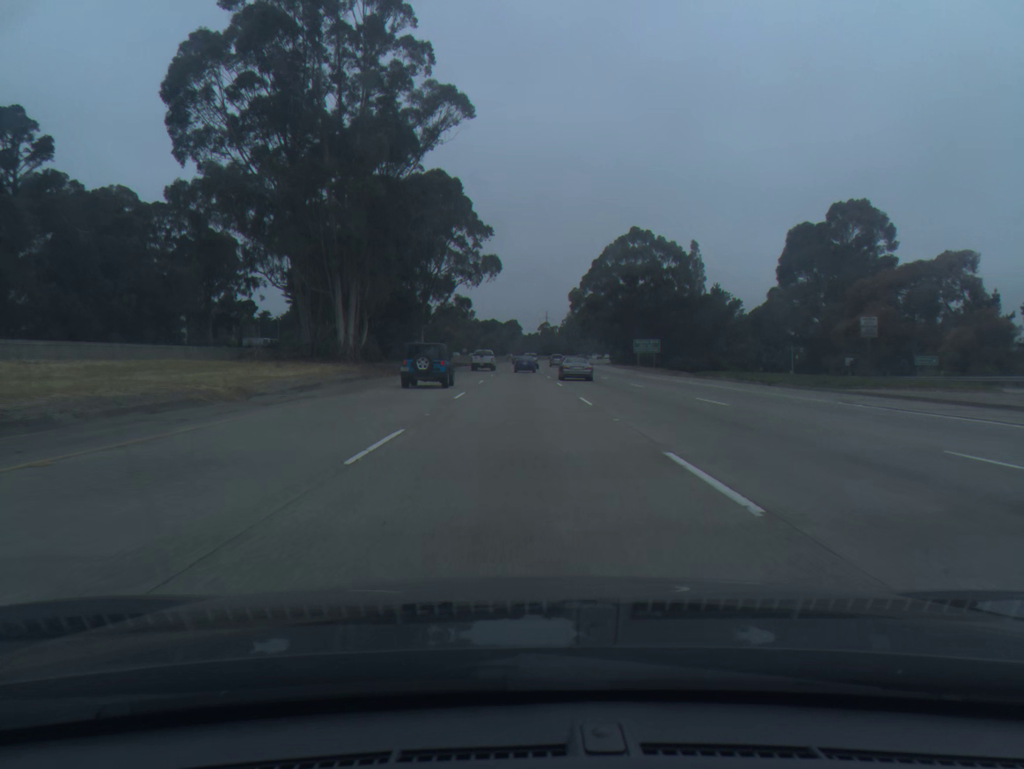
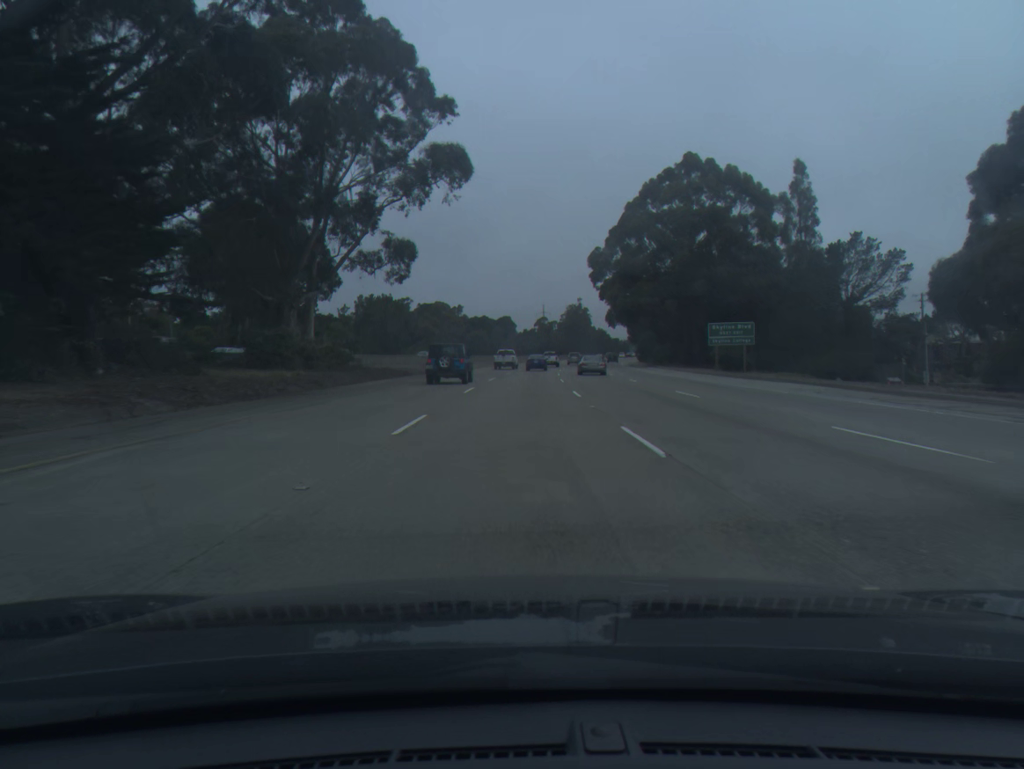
(-0.1, +54.6) m; 0°
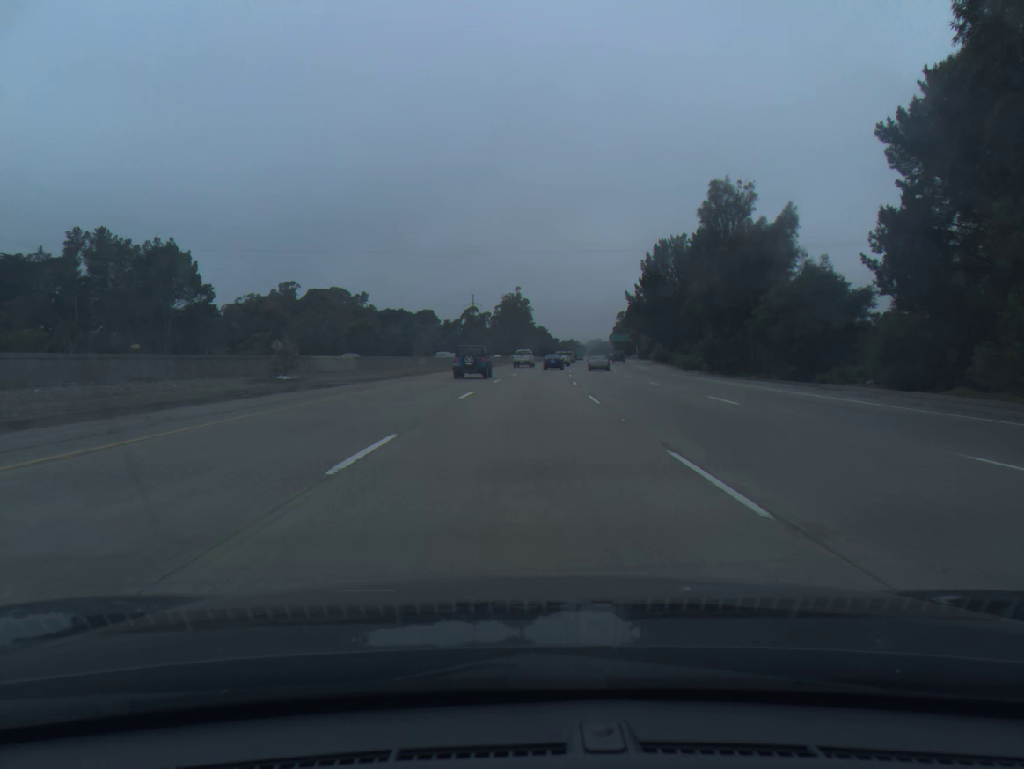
(+3.2, +92.0) m; +5°
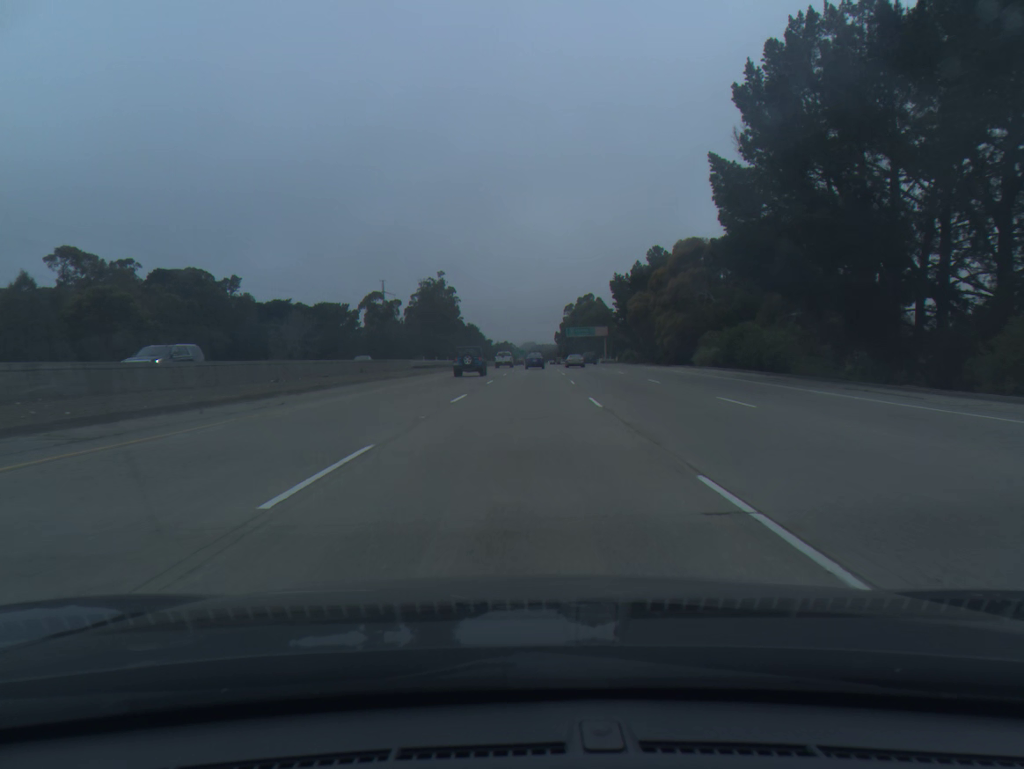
(+3.3, +74.7) m; +5°
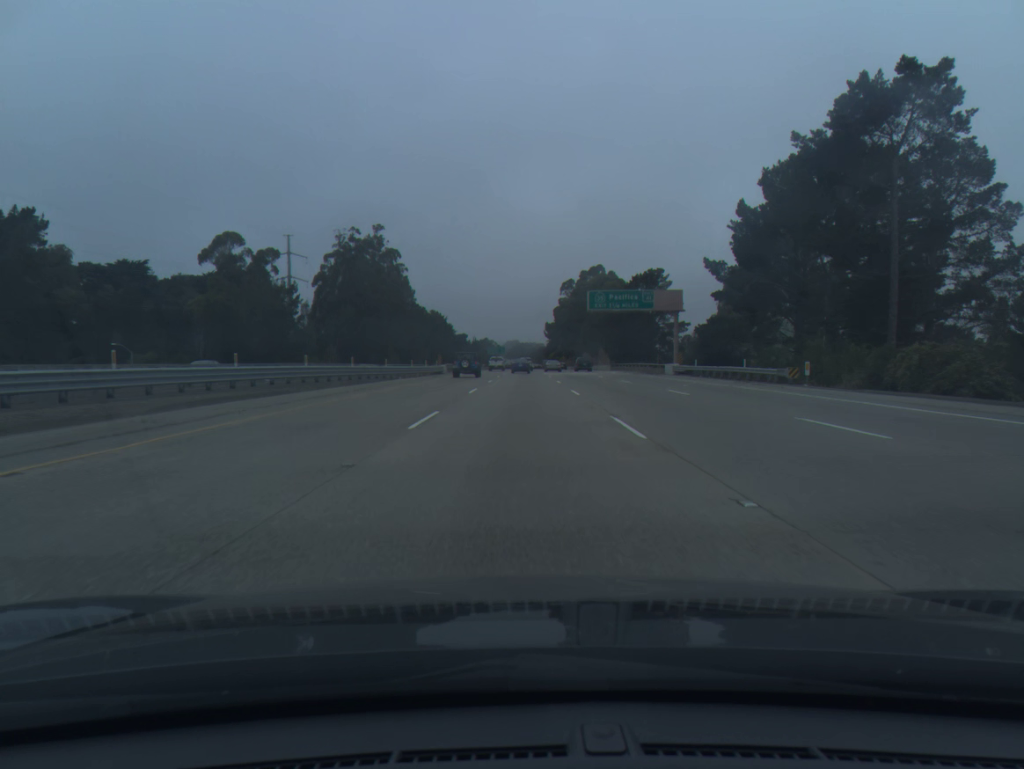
(+2.3, +95.2) m; +1°
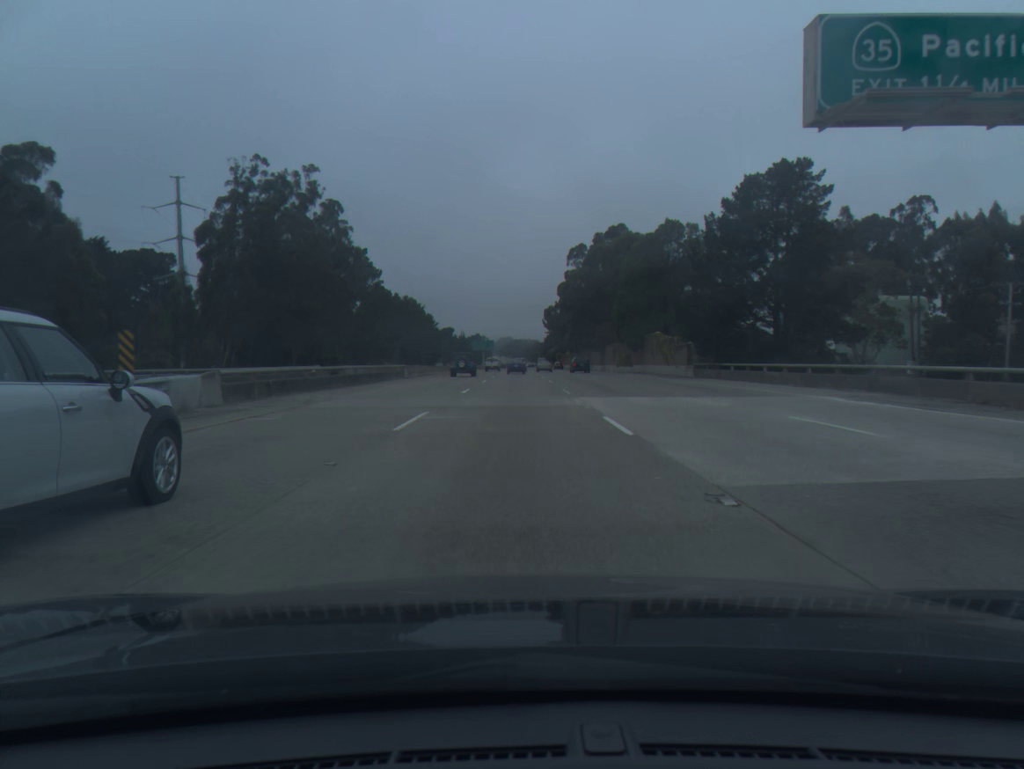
(+0.6, +58.5) m; +1°
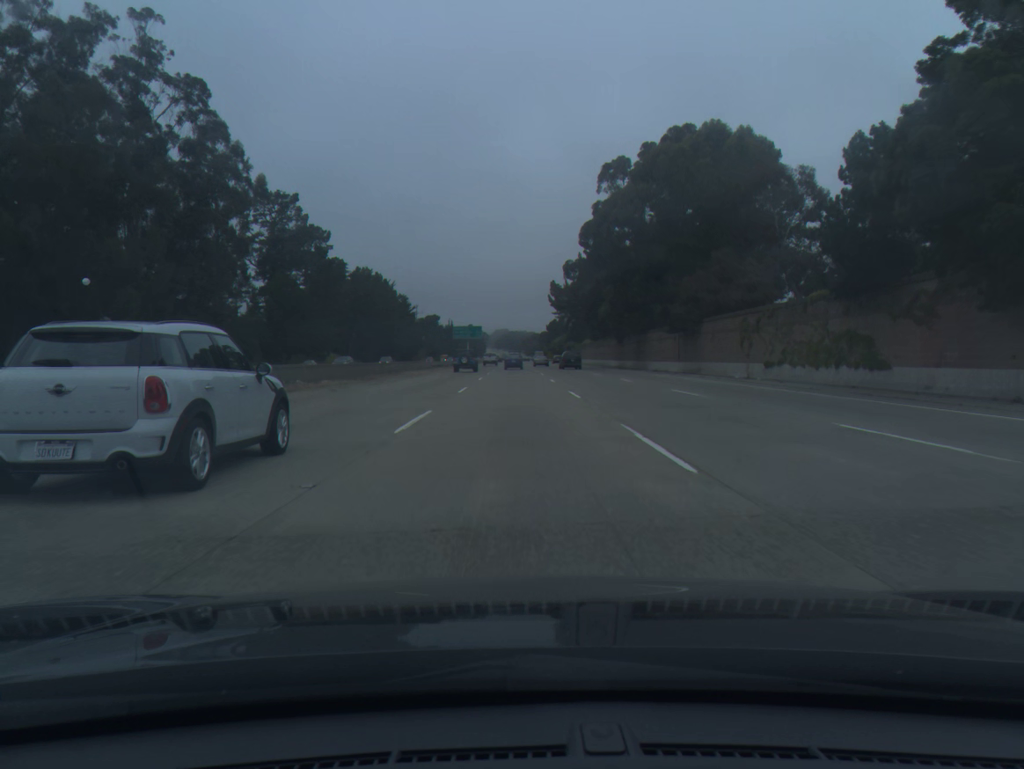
(-0.2, +59.7) m; 0°
